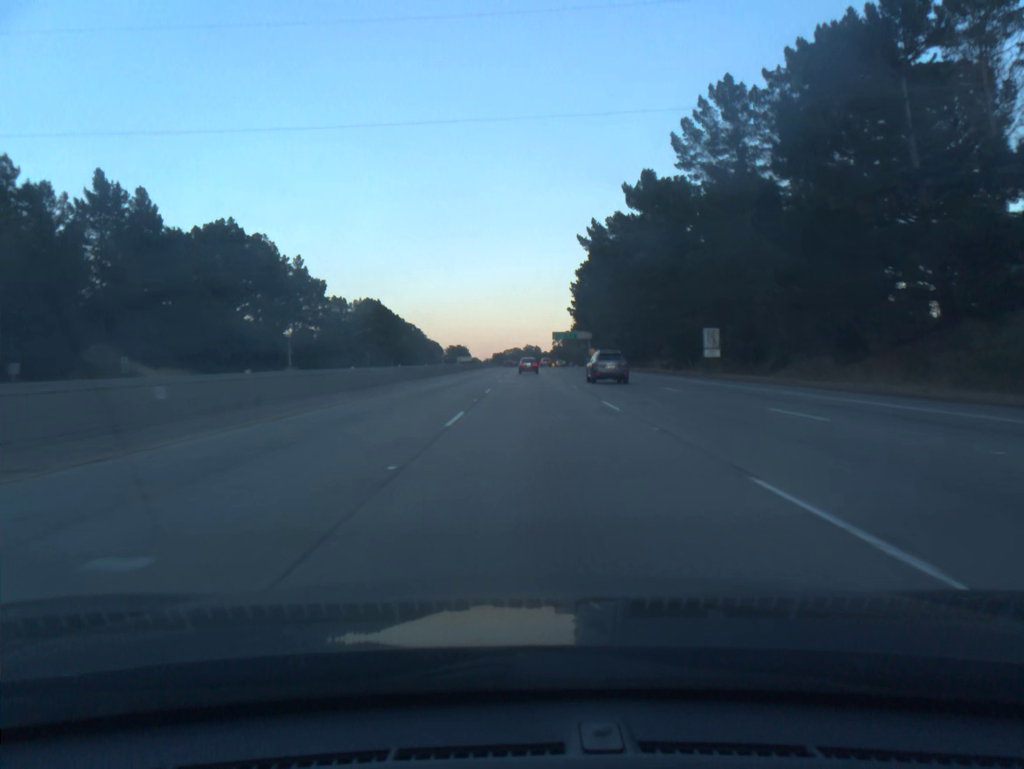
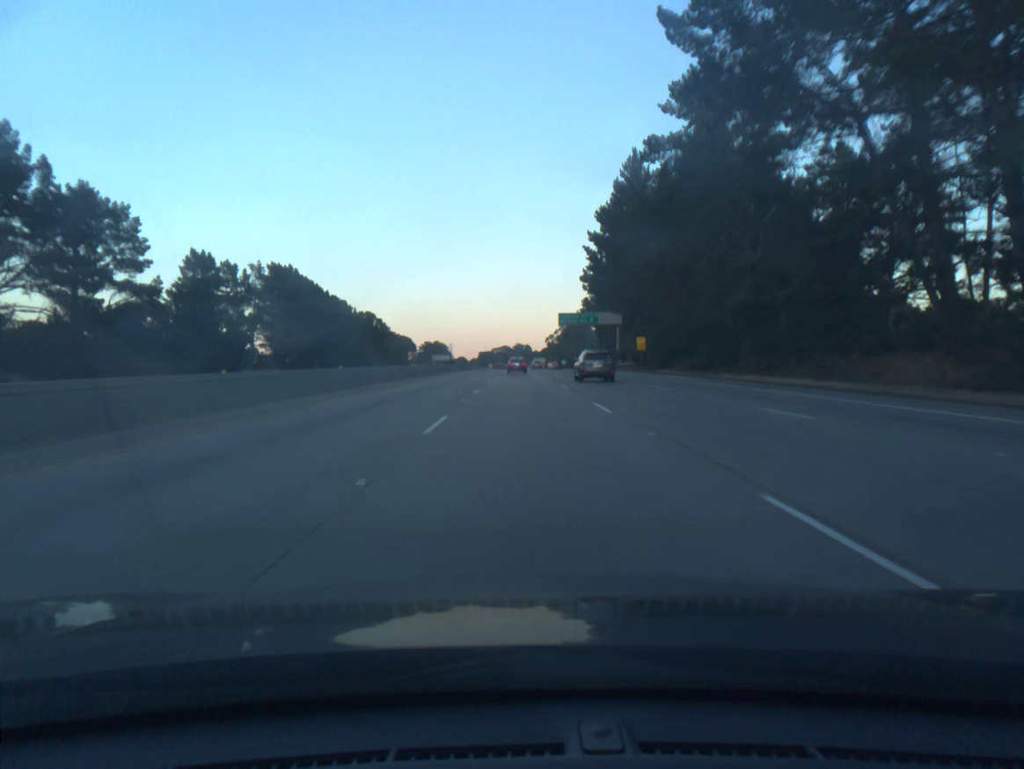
(+0.6, +73.8) m; +1°
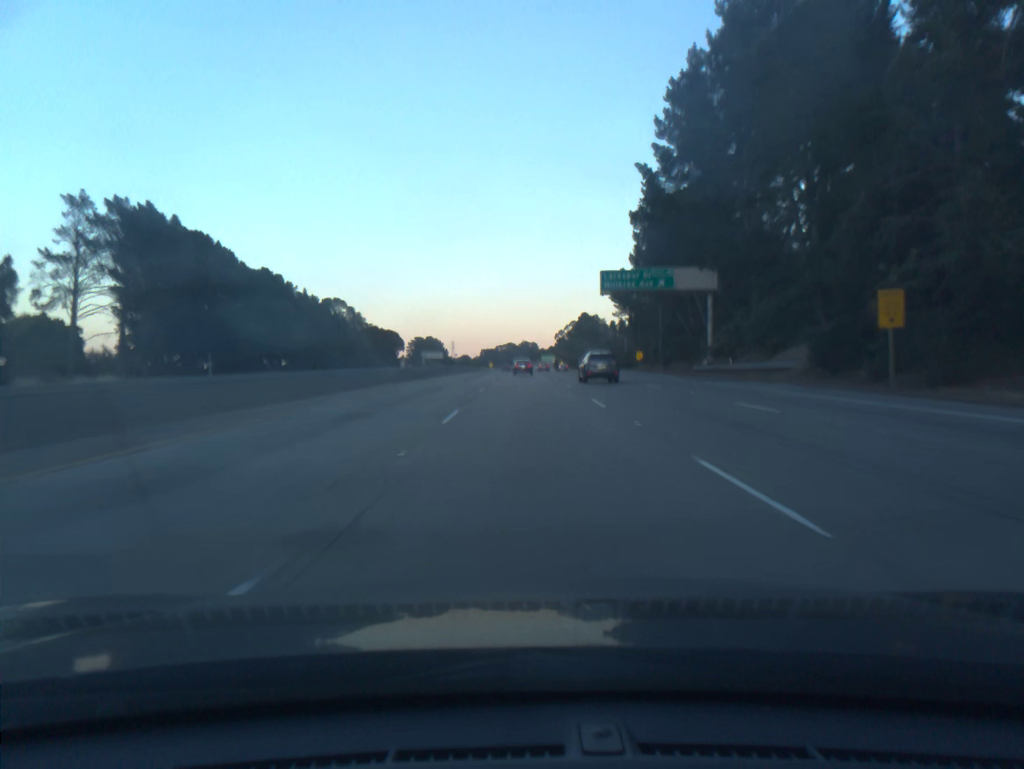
(-0.2, +55.8) m; 0°
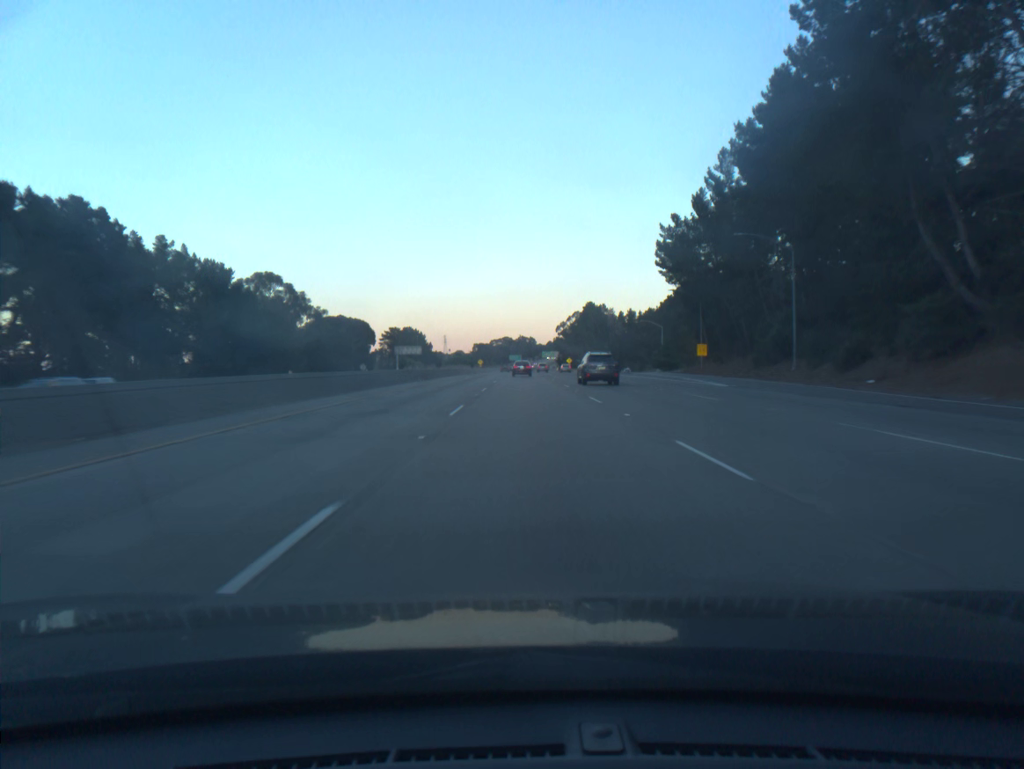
(0.0, +56.1) m; 0°
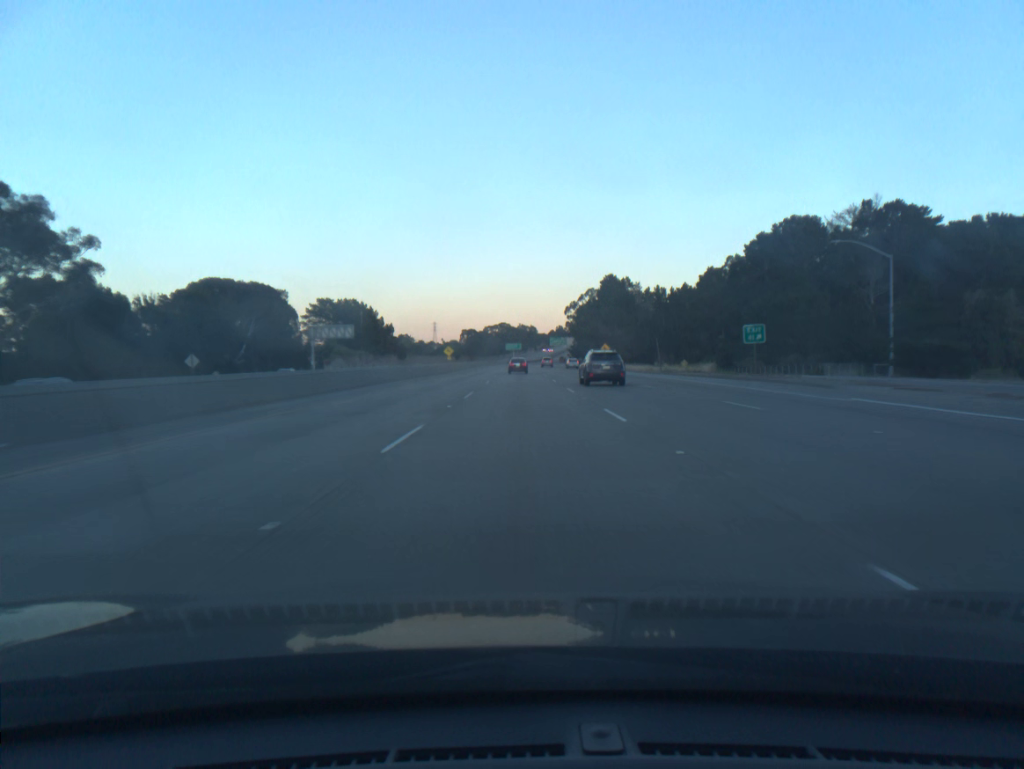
(+0.4, +94.4) m; 0°
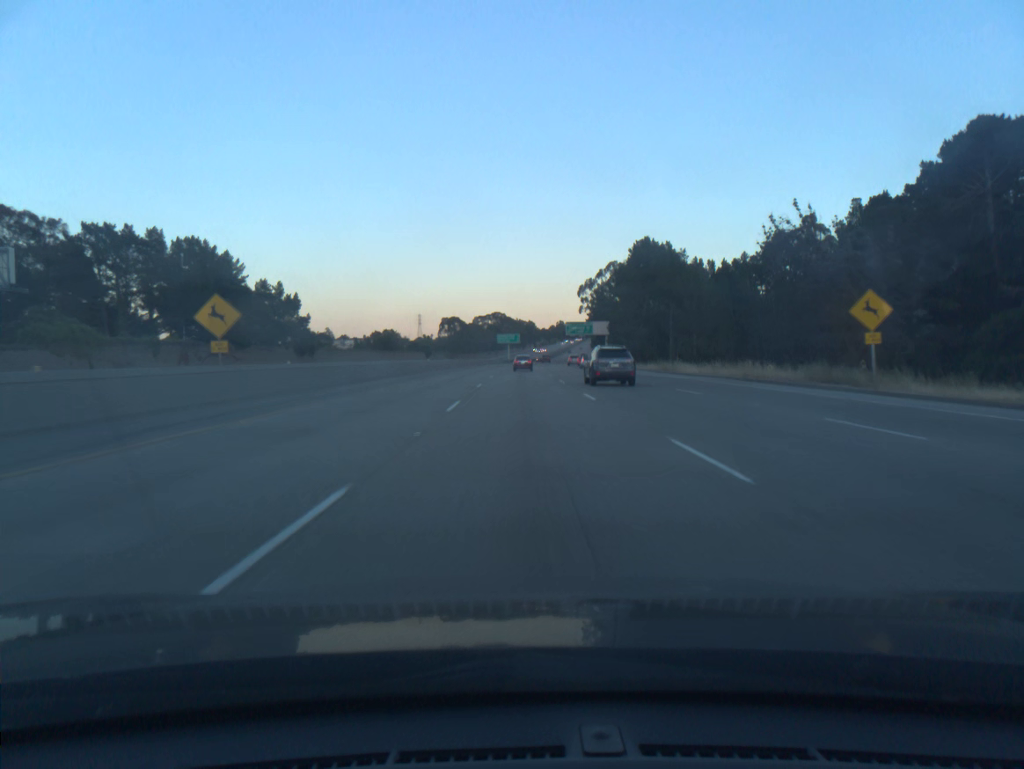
(-0.2, +95.0) m; 0°
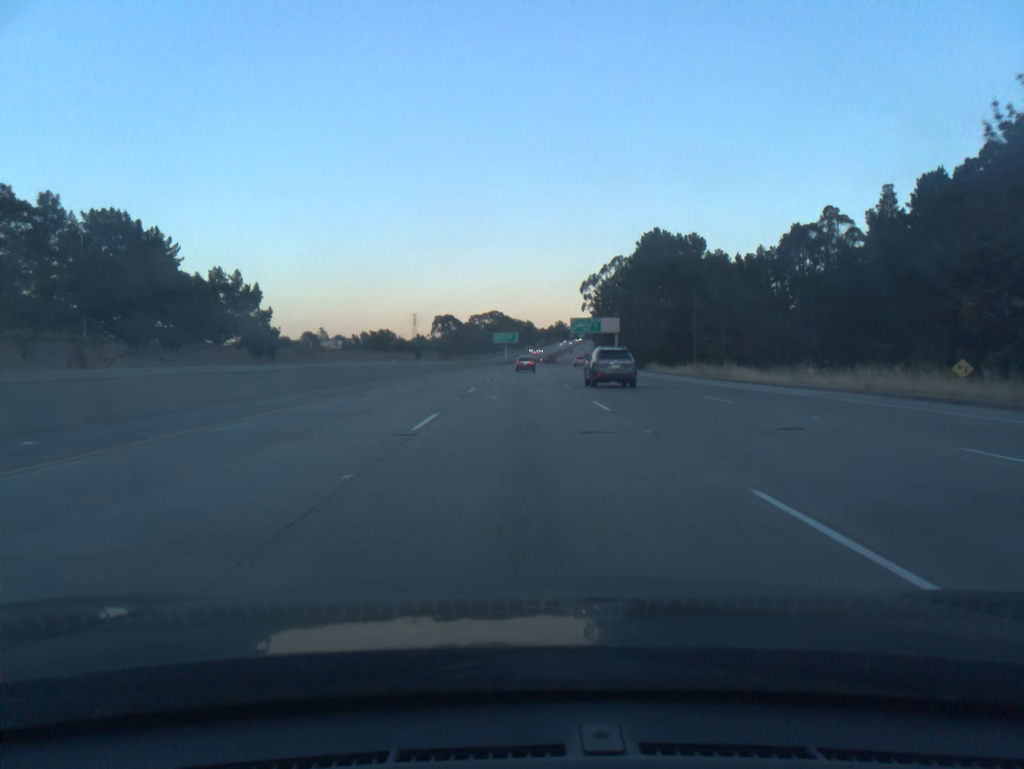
(0.0, +19.1) m; 0°
